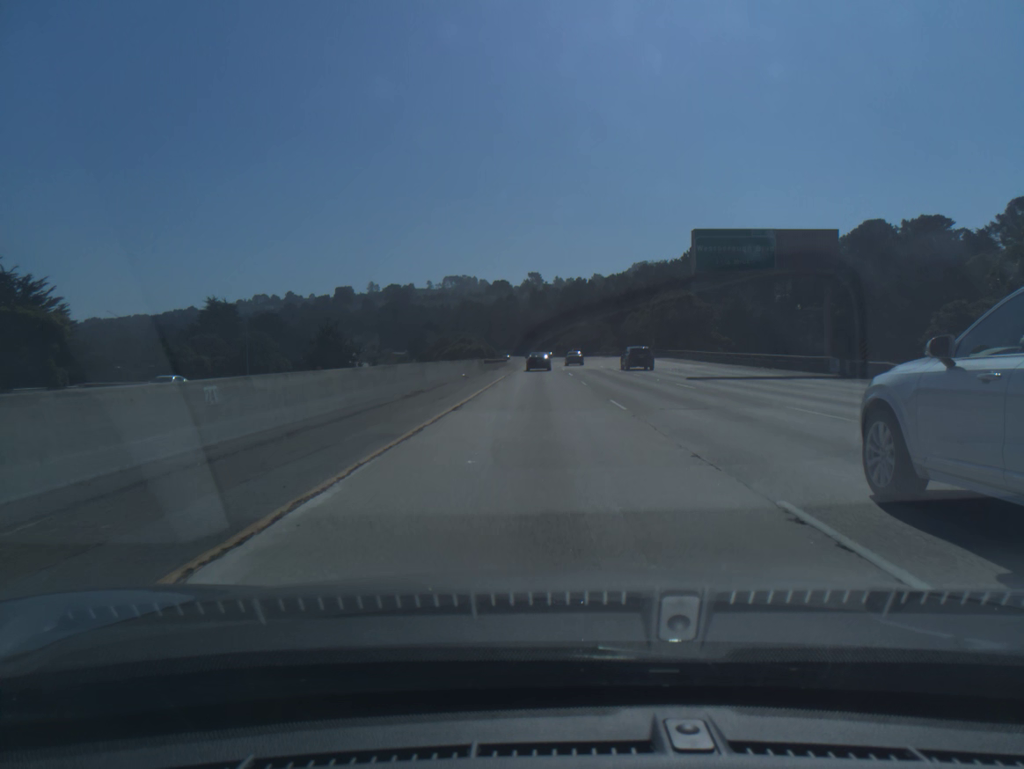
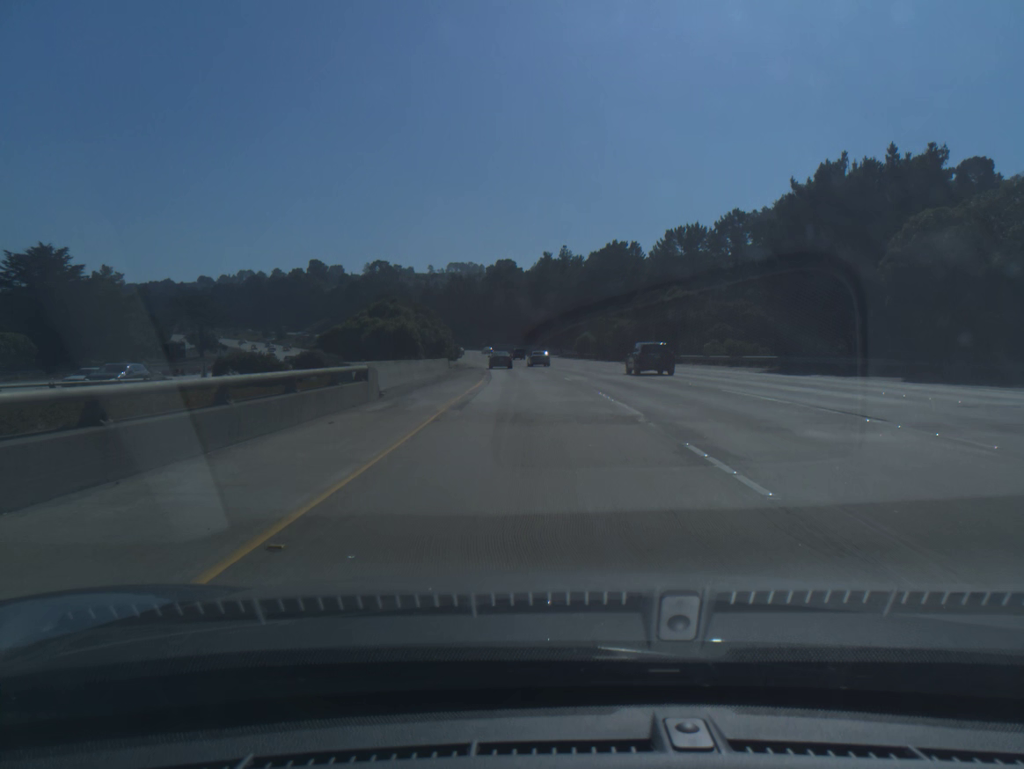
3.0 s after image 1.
(0.0, +96.1) m; -1°
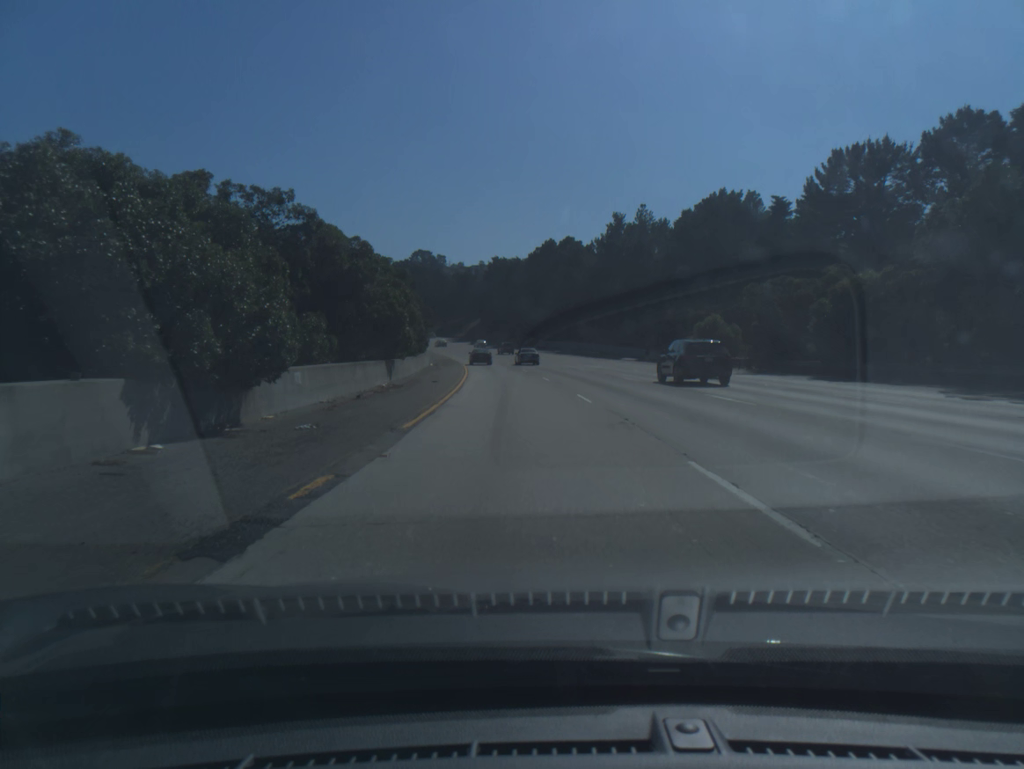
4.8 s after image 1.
(-1.5, +58.1) m; -4°
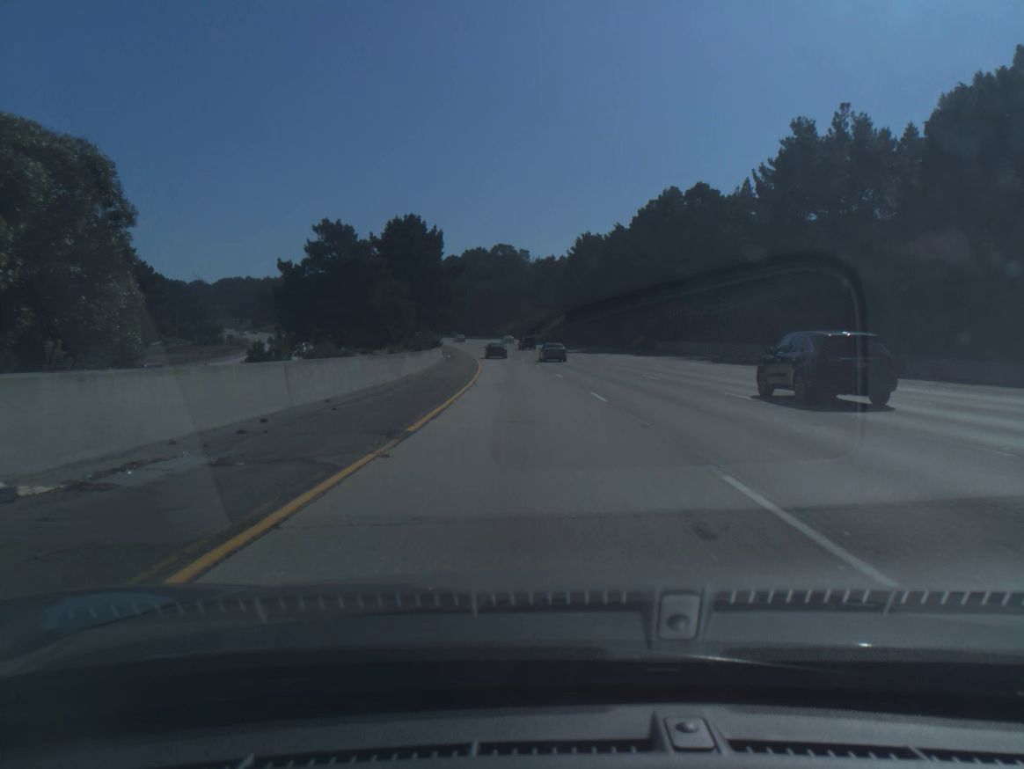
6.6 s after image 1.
(-3.3, +58.8) m; -6°
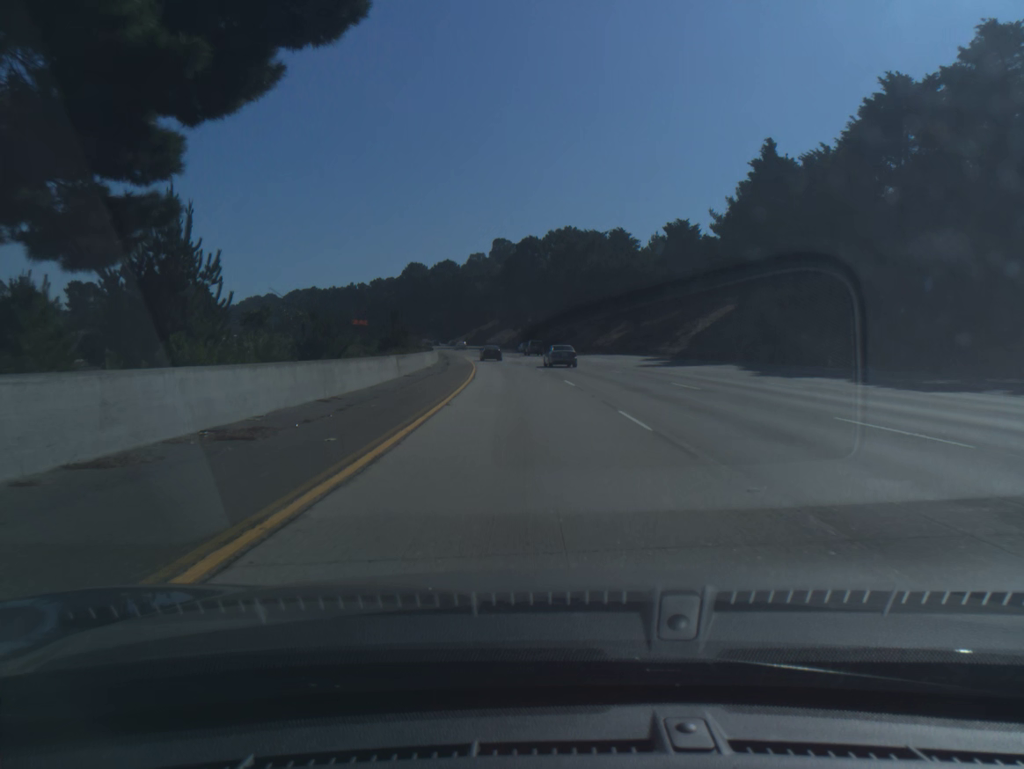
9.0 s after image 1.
(-4.6, +79.0) m; -7°
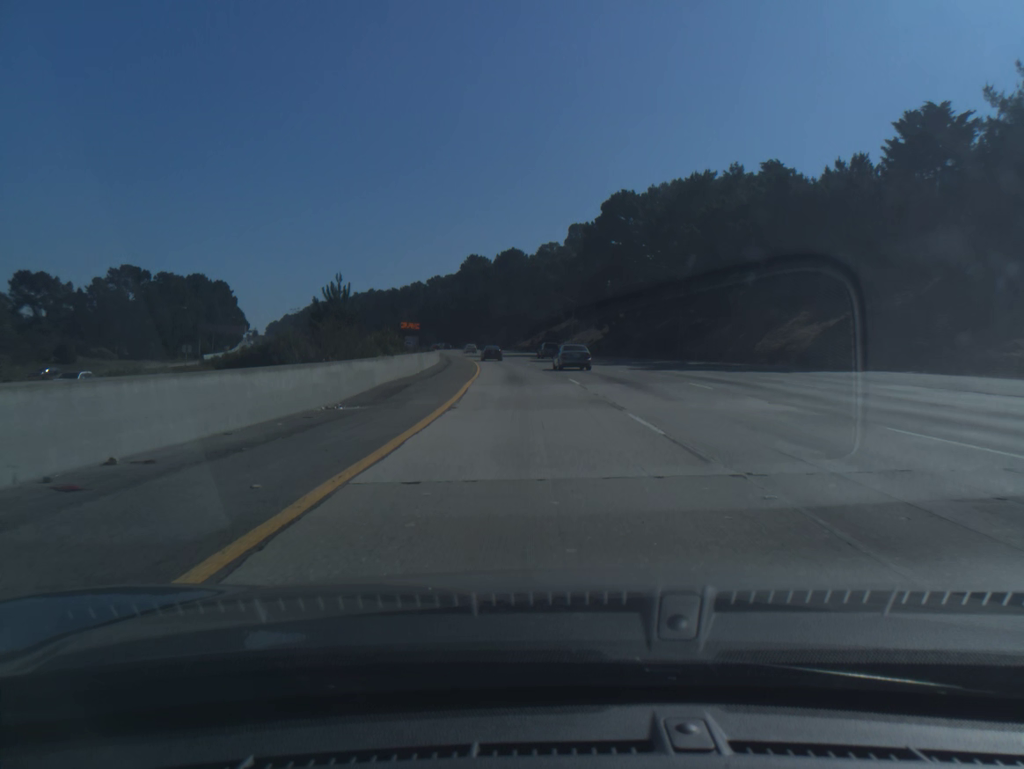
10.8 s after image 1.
(-2.9, +58.9) m; -6°
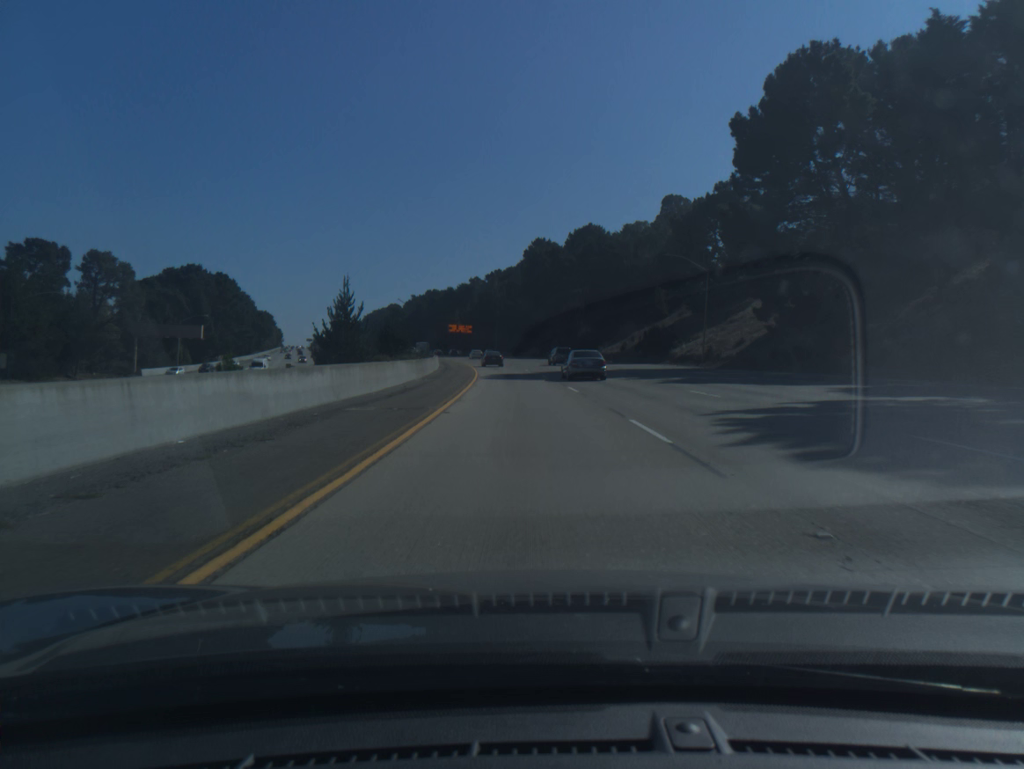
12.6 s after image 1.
(-2.6, +58.8) m; -5°
